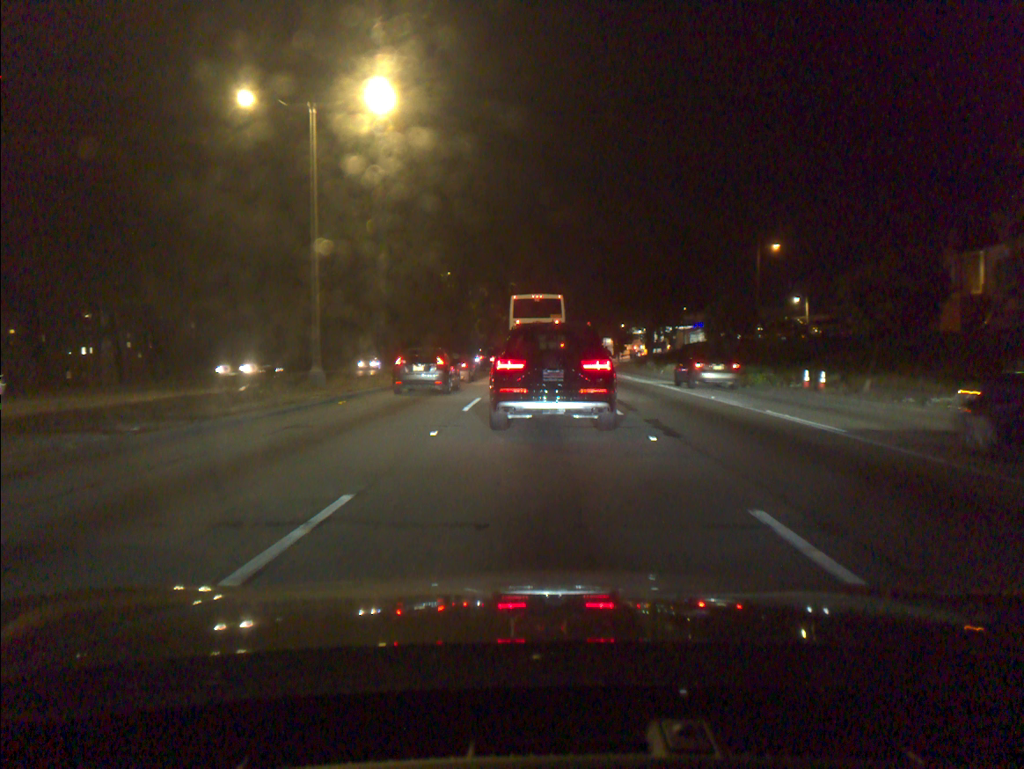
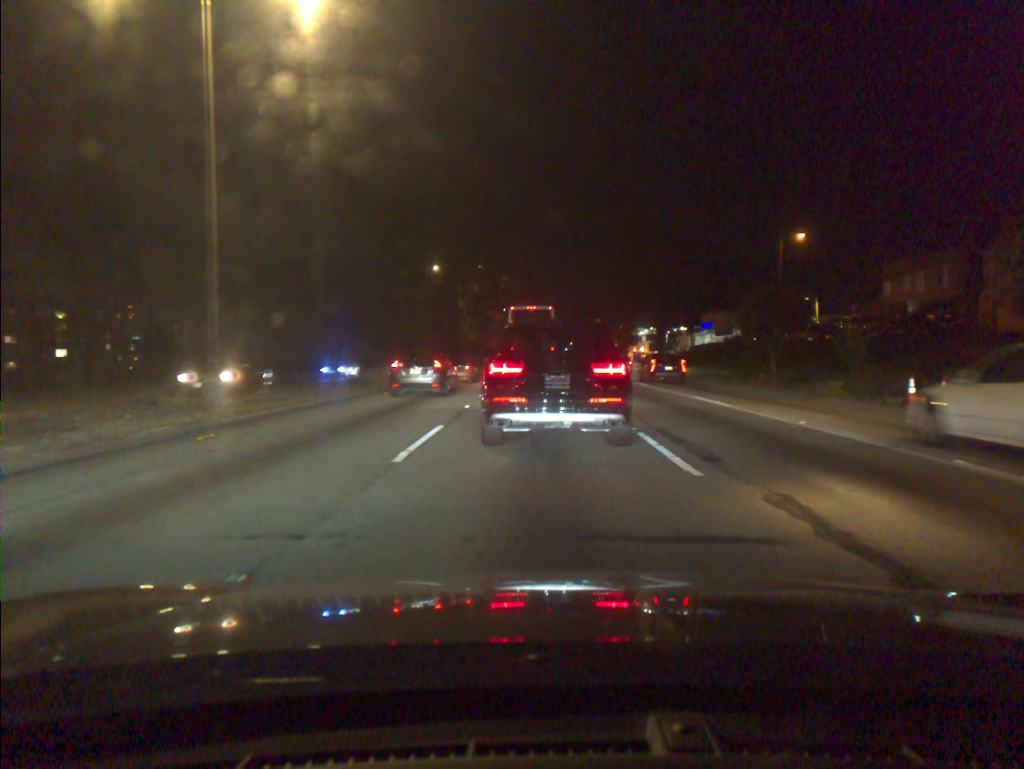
(+0.1, +7.8) m; +1°
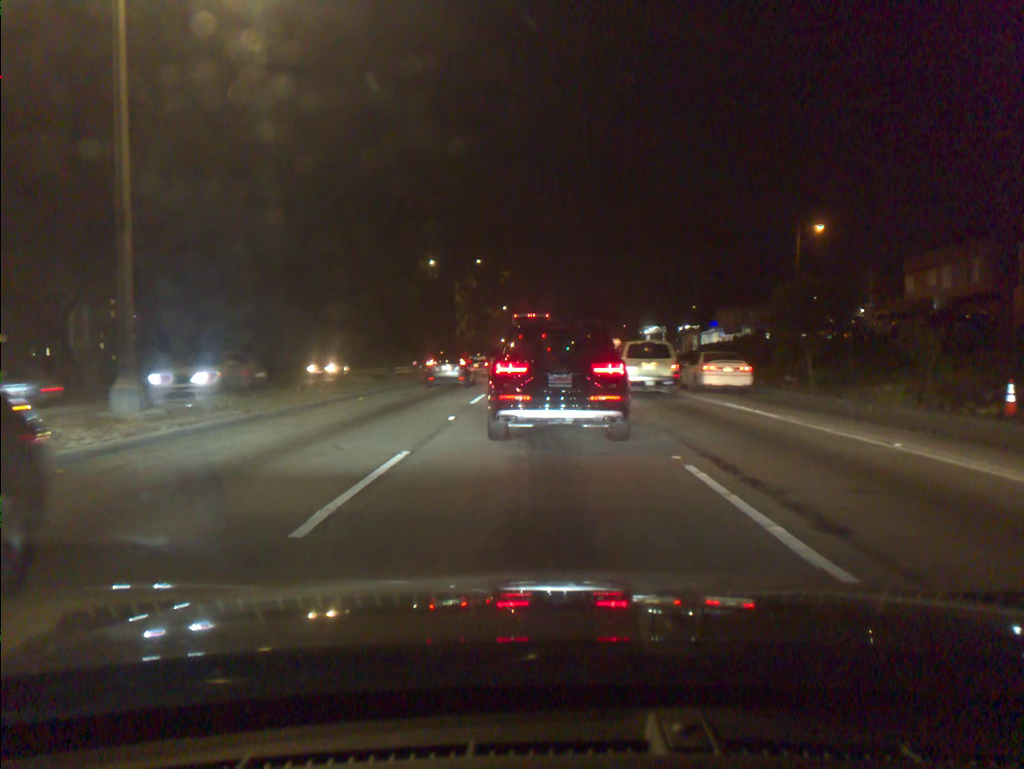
(0.0, +3.8) m; 0°
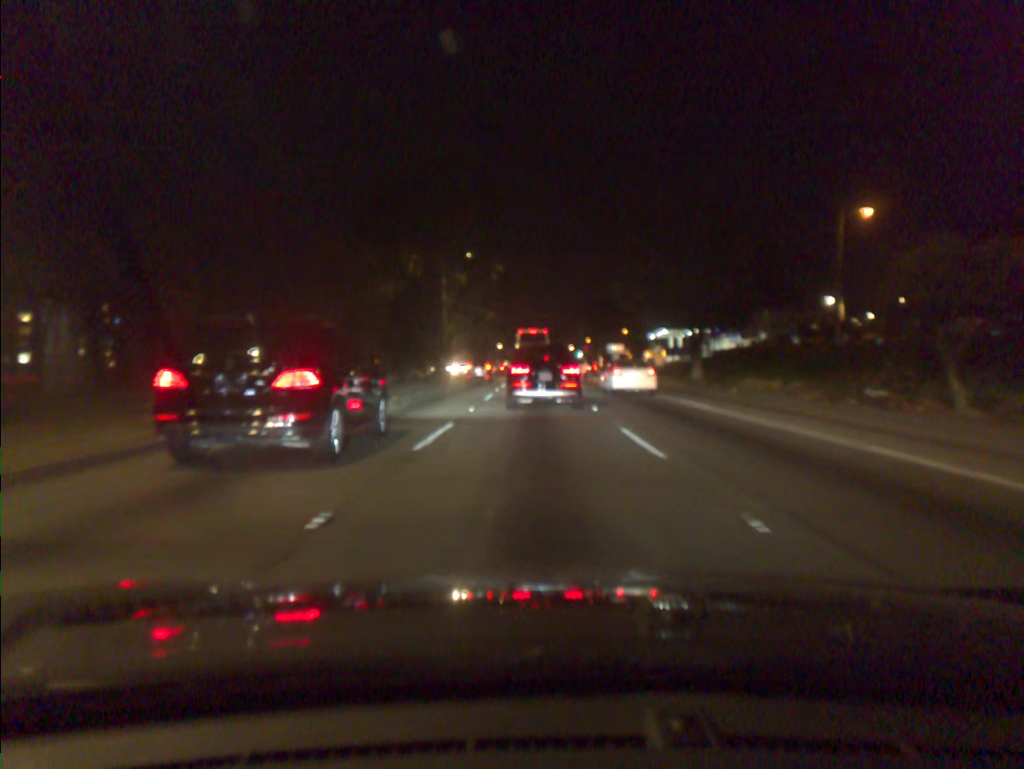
(0.0, +9.0) m; 0°
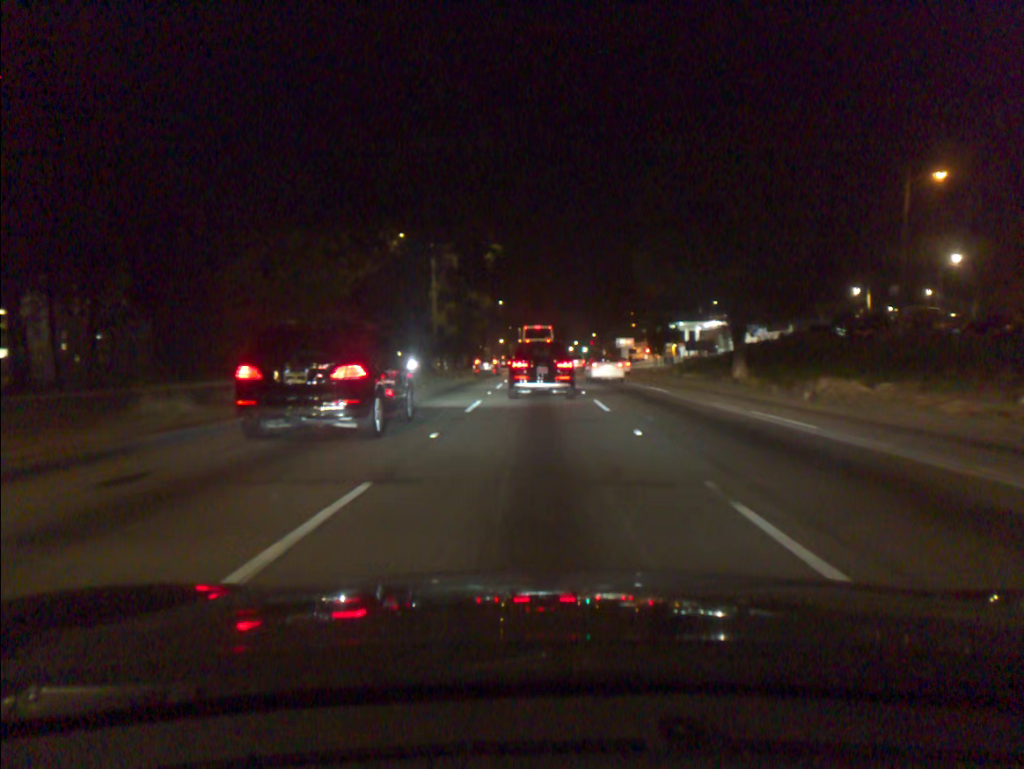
(0.0, +7.8) m; 0°
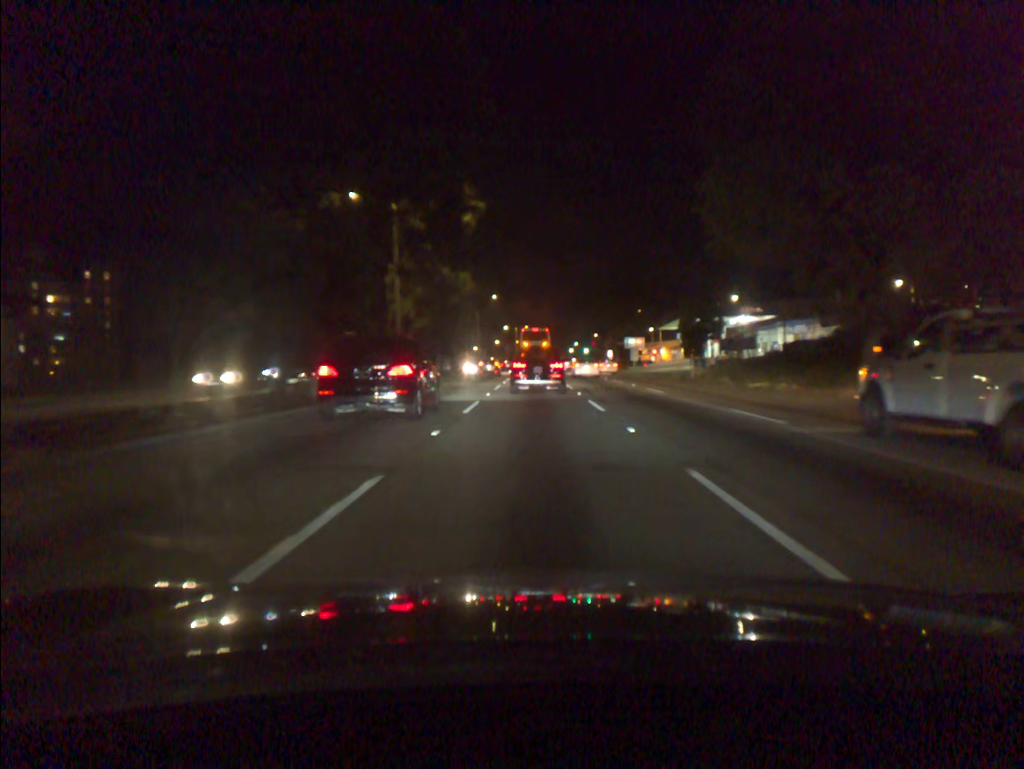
(0.0, +13.9) m; 0°
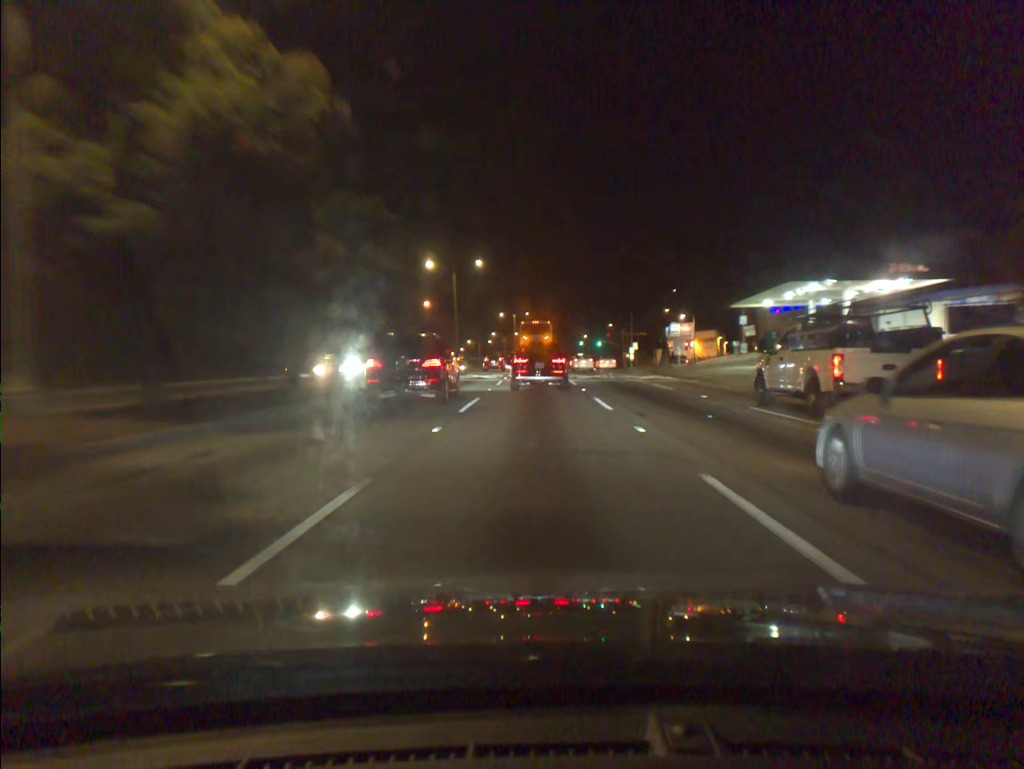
(-0.2, +29.9) m; 0°
